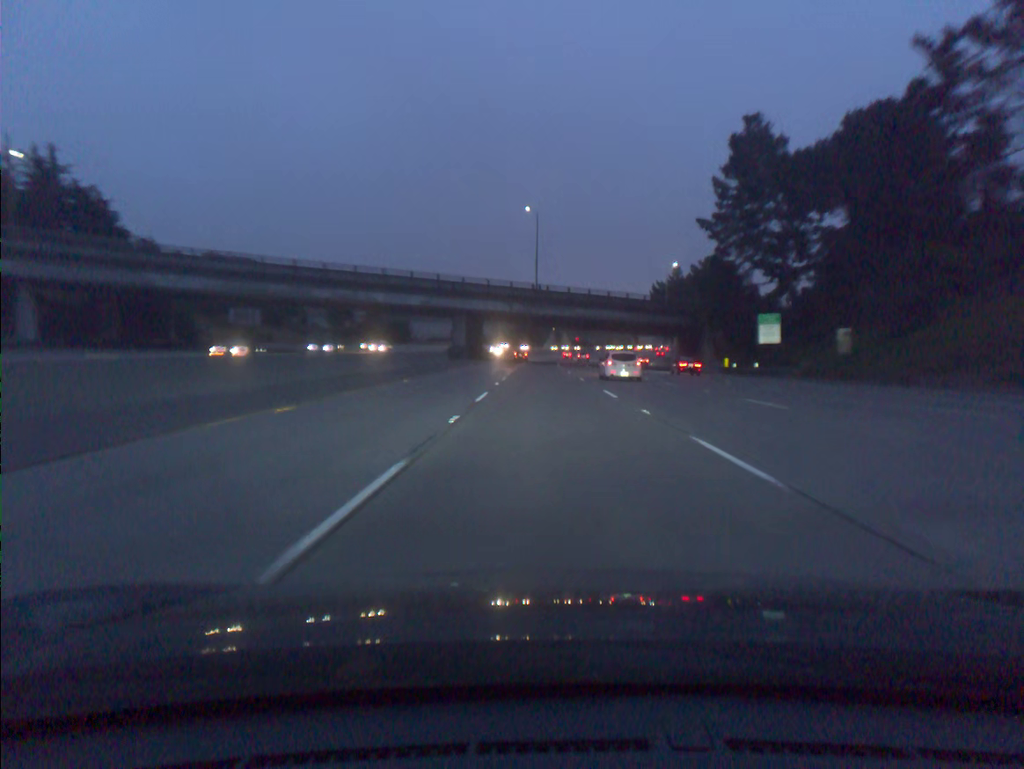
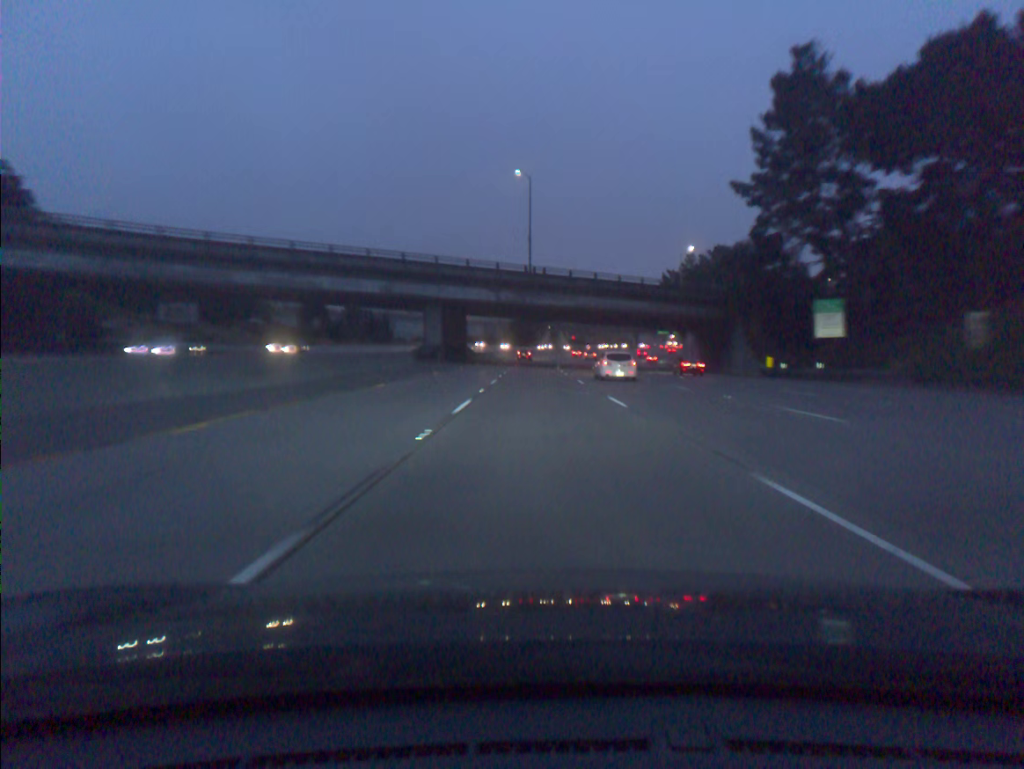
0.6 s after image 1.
(+0.1, +18.4) m; 0°
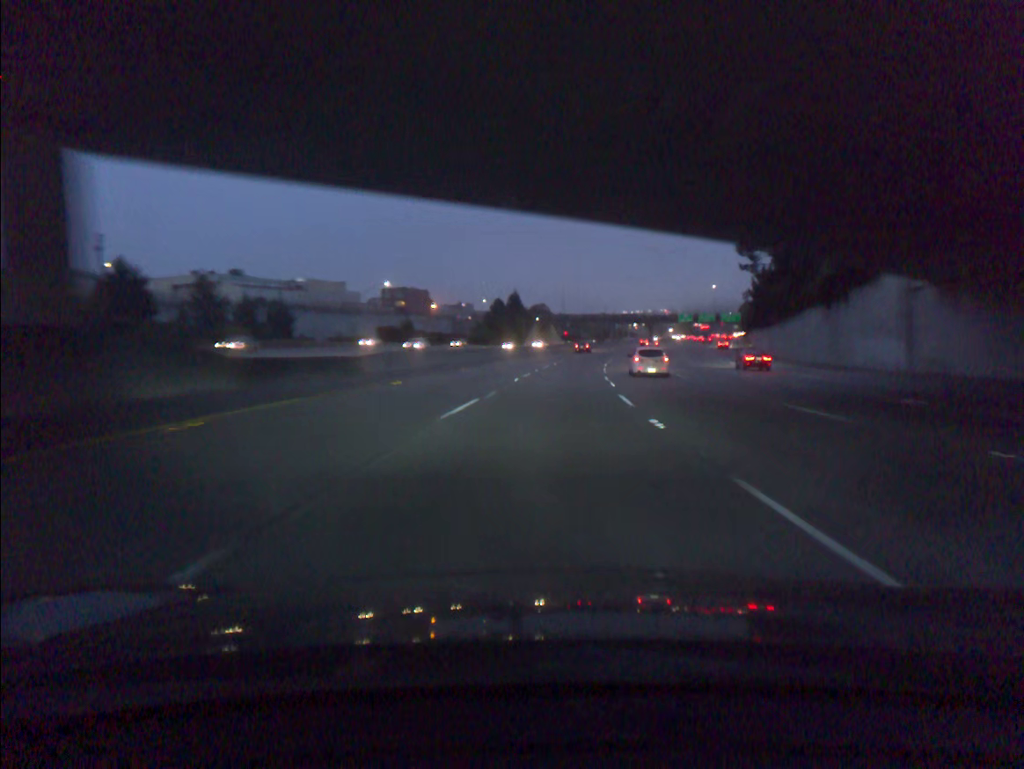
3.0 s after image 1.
(+0.3, +73.3) m; +1°
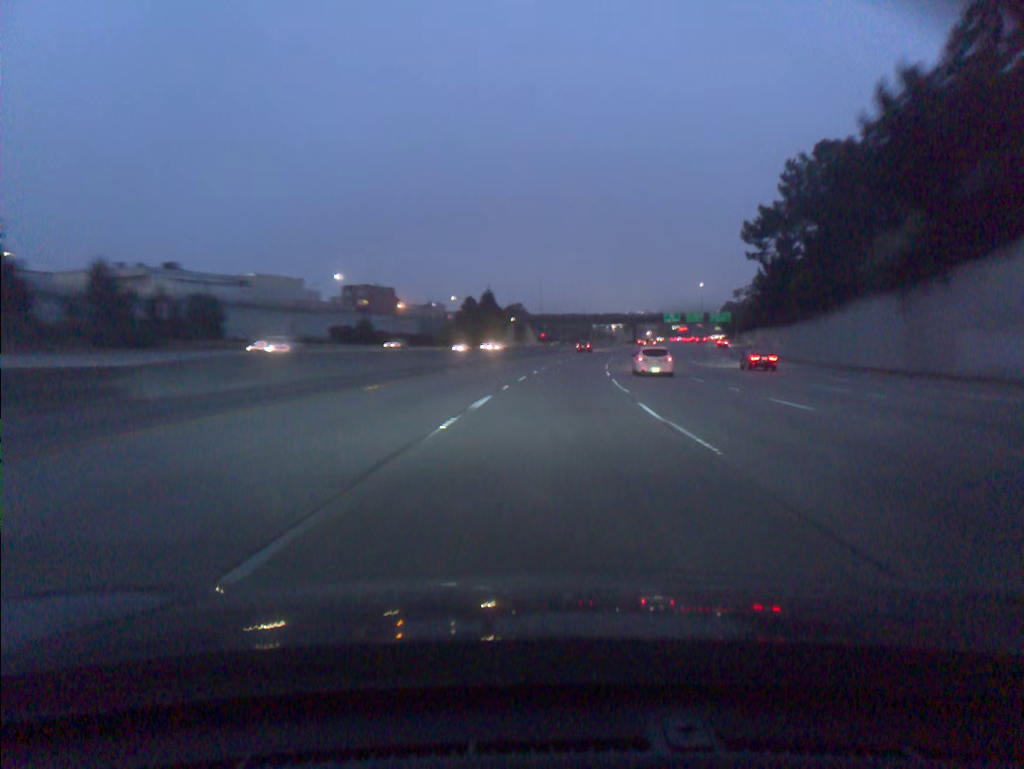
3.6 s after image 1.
(+0.3, +18.3) m; +2°
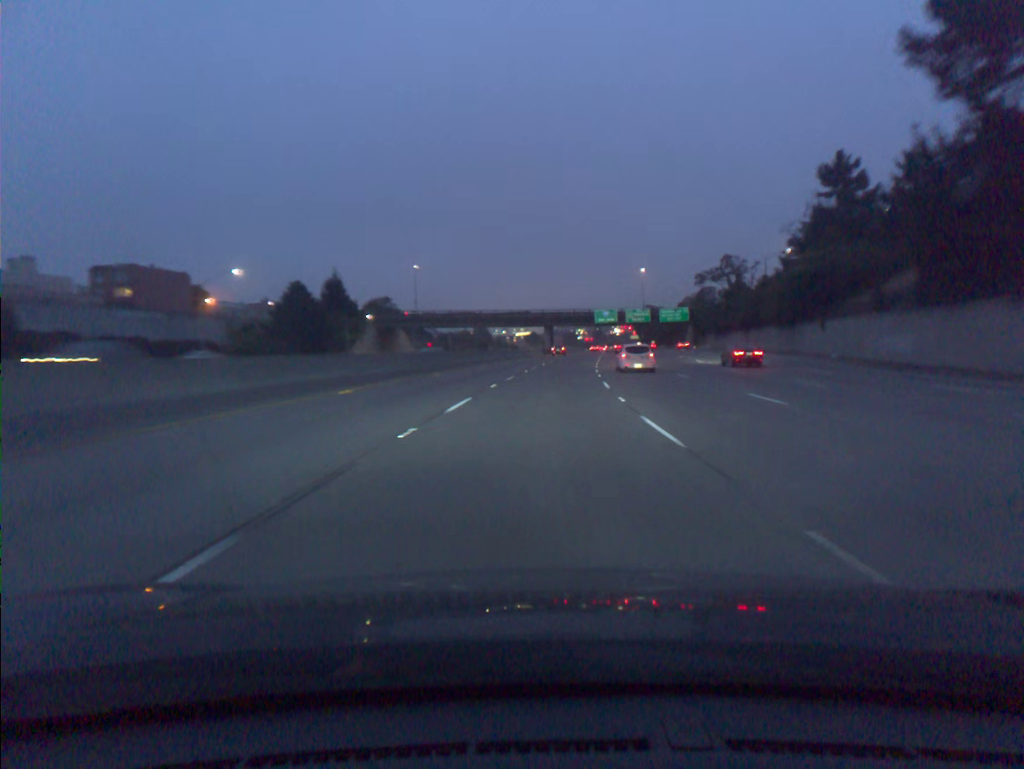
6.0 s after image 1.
(+5.1, +72.8) m; +7°
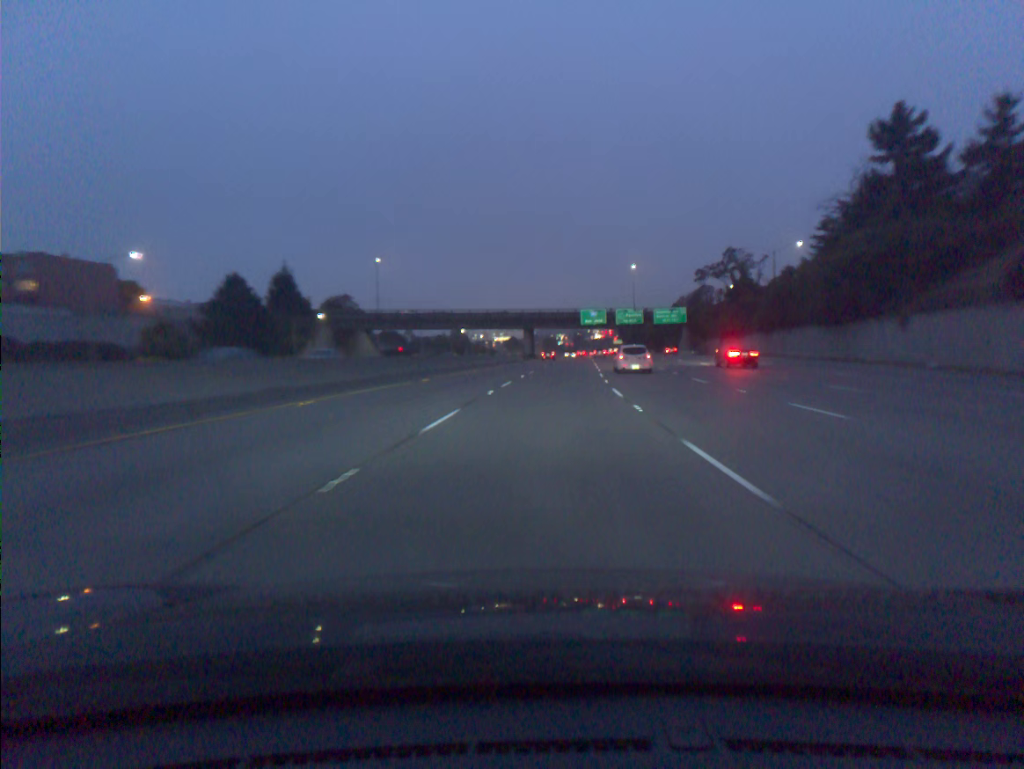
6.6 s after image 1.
(+0.2, +18.2) m; +1°
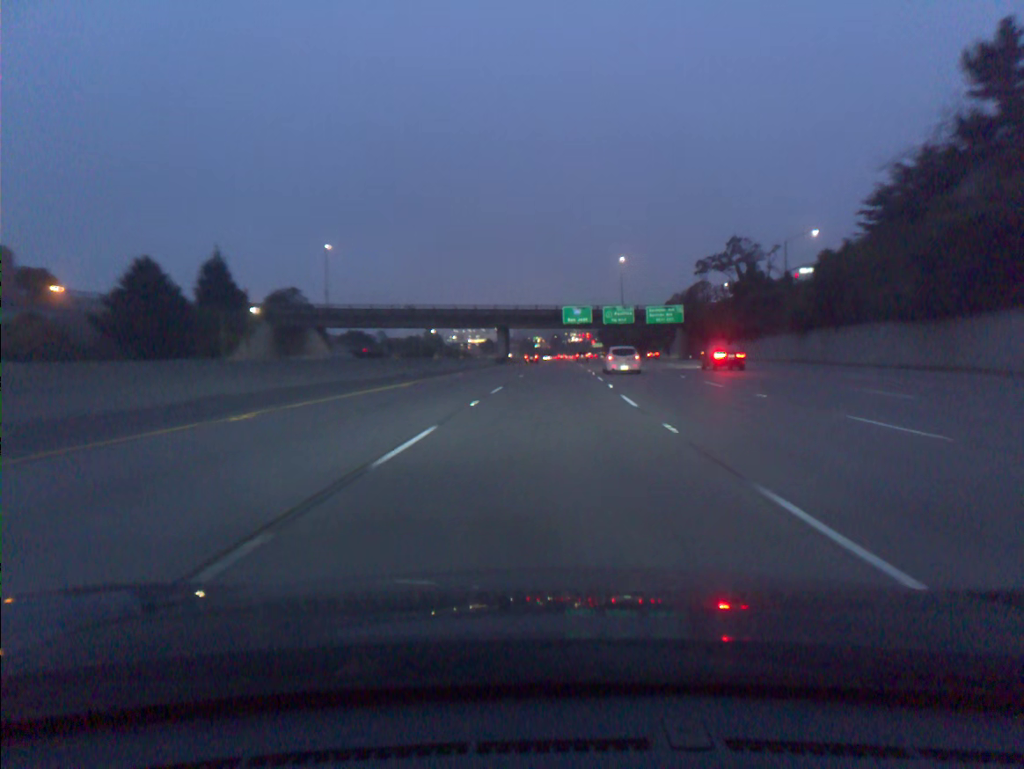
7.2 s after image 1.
(+0.3, +18.2) m; +2°
